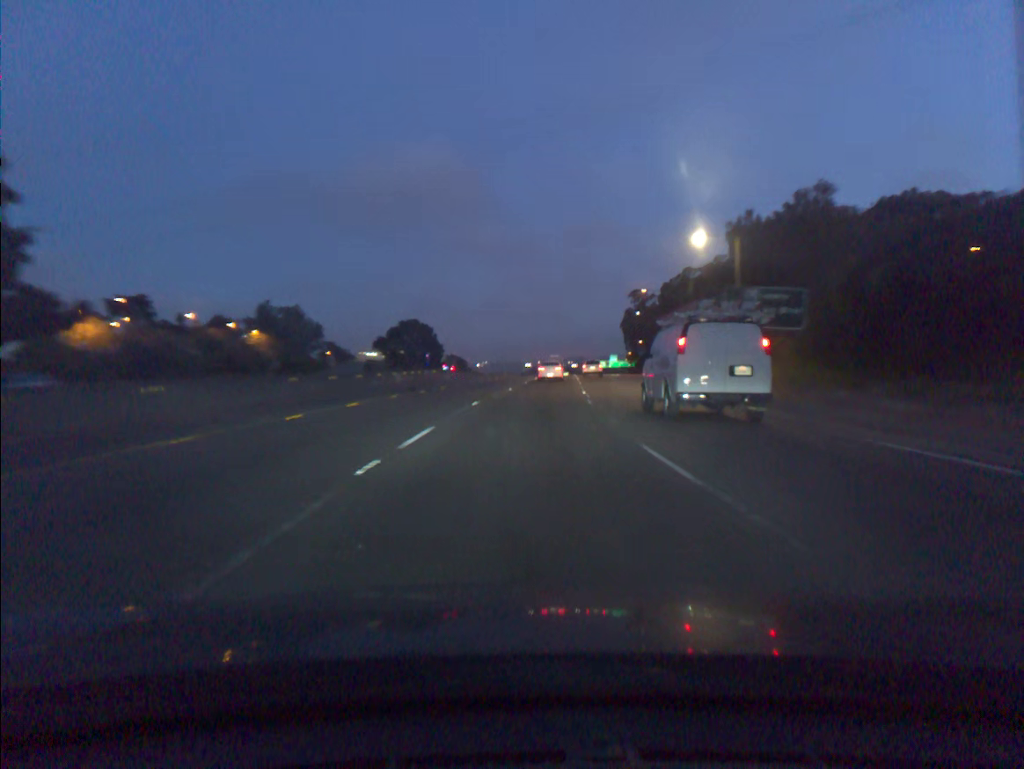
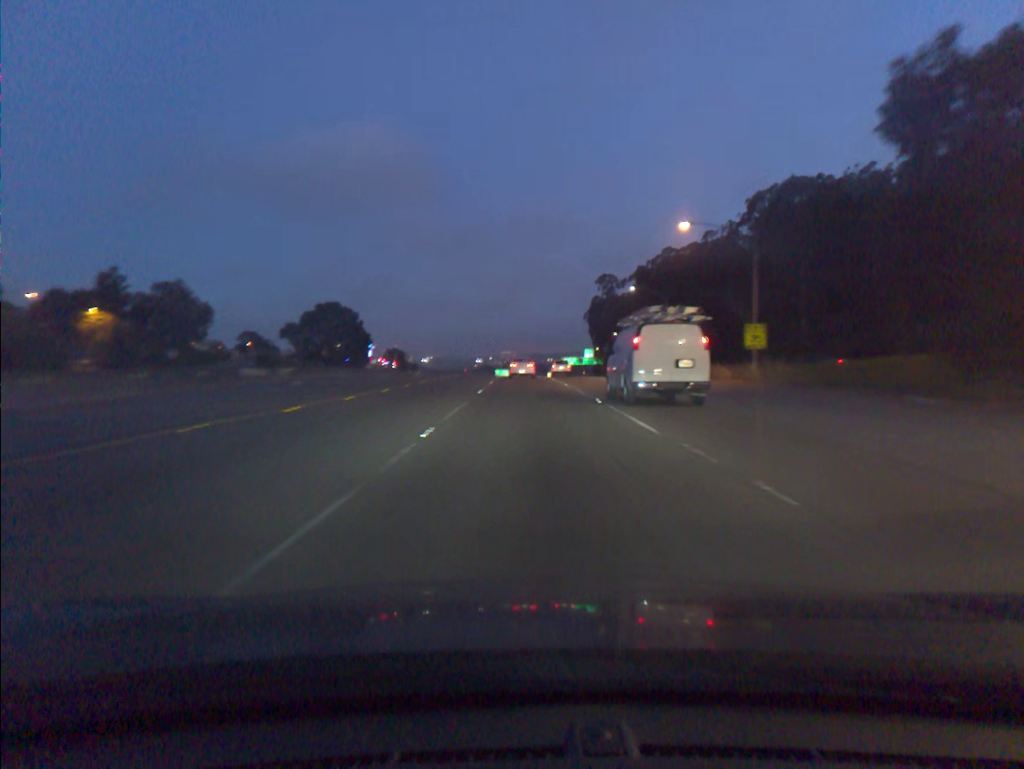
(+1.2, +42.0) m; +3°
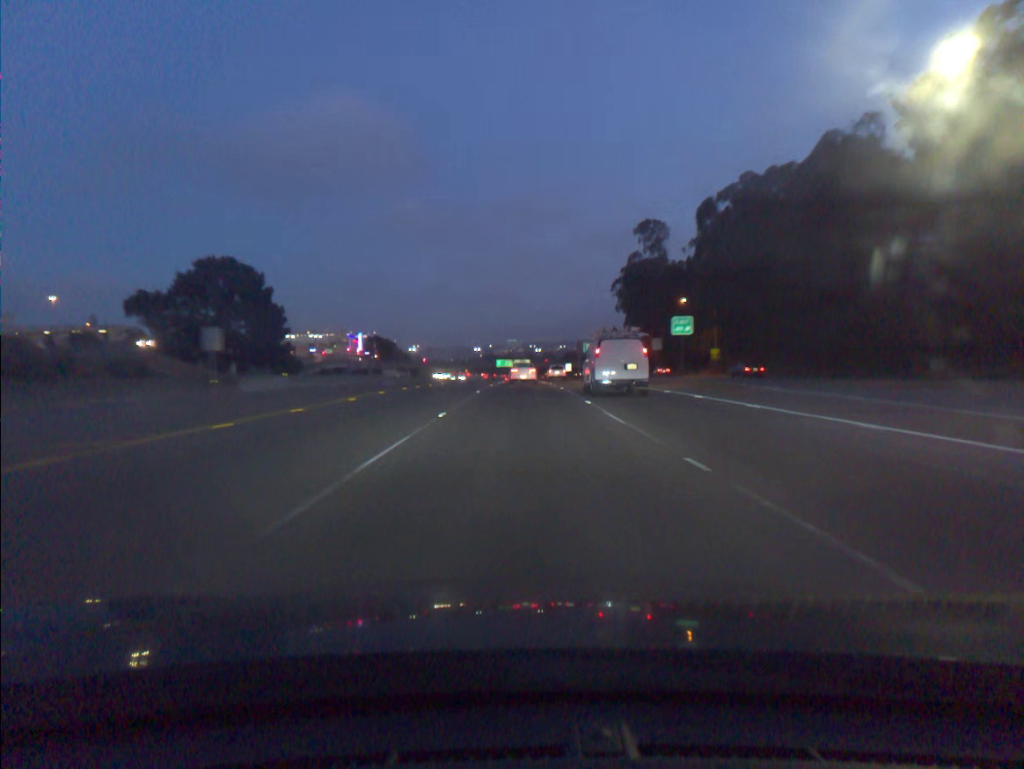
(+0.3, +70.0) m; -1°
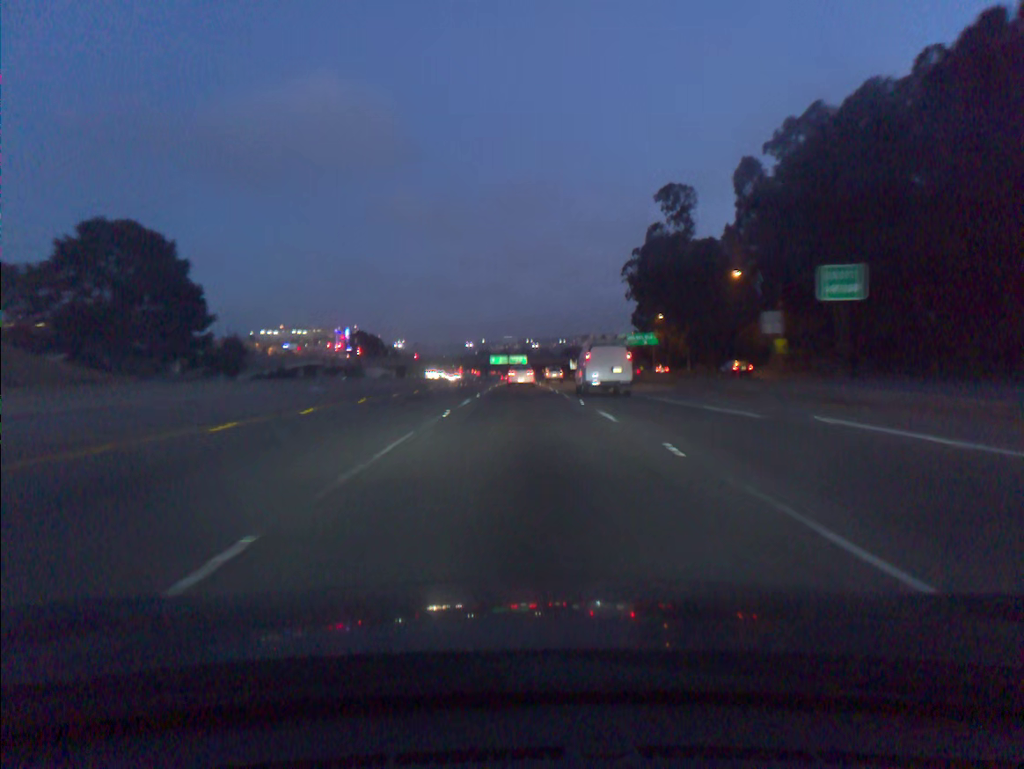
(0.0, +28.0) m; 0°
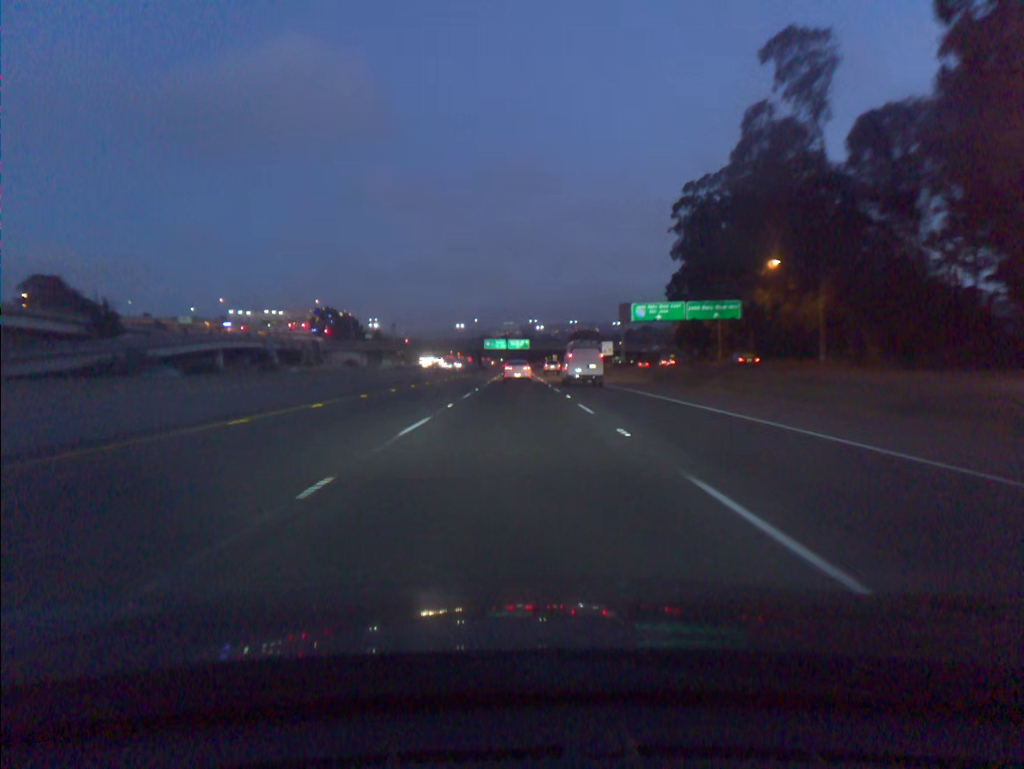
(+0.2, +55.8) m; 0°
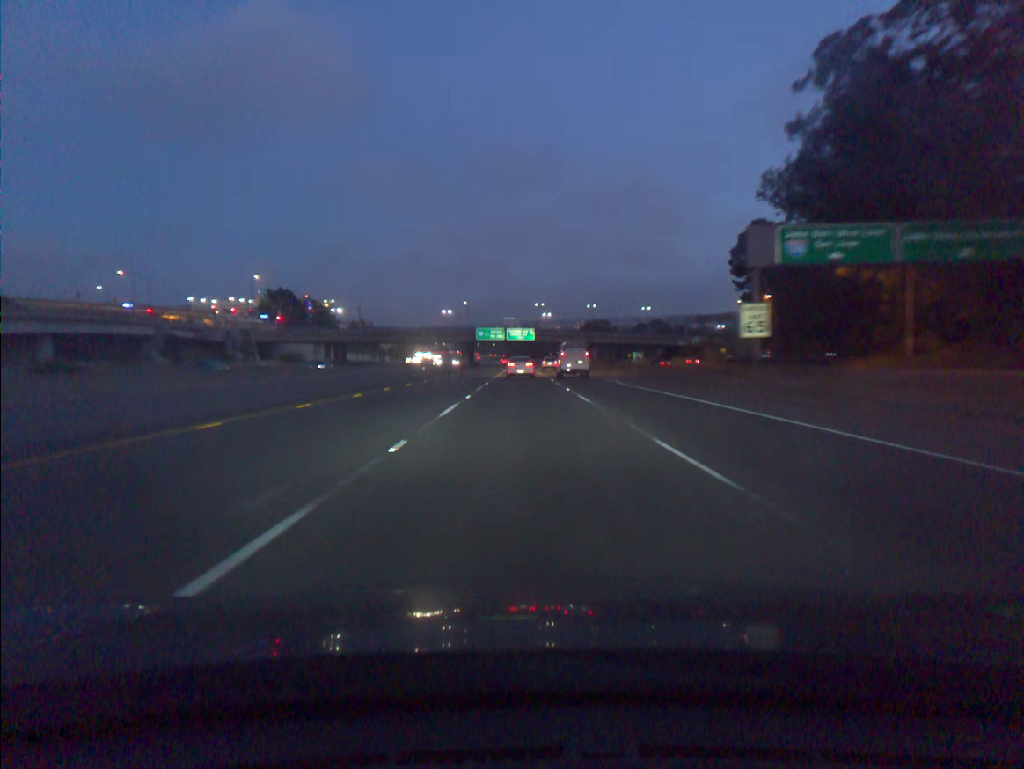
(-0.3, +55.7) m; 0°
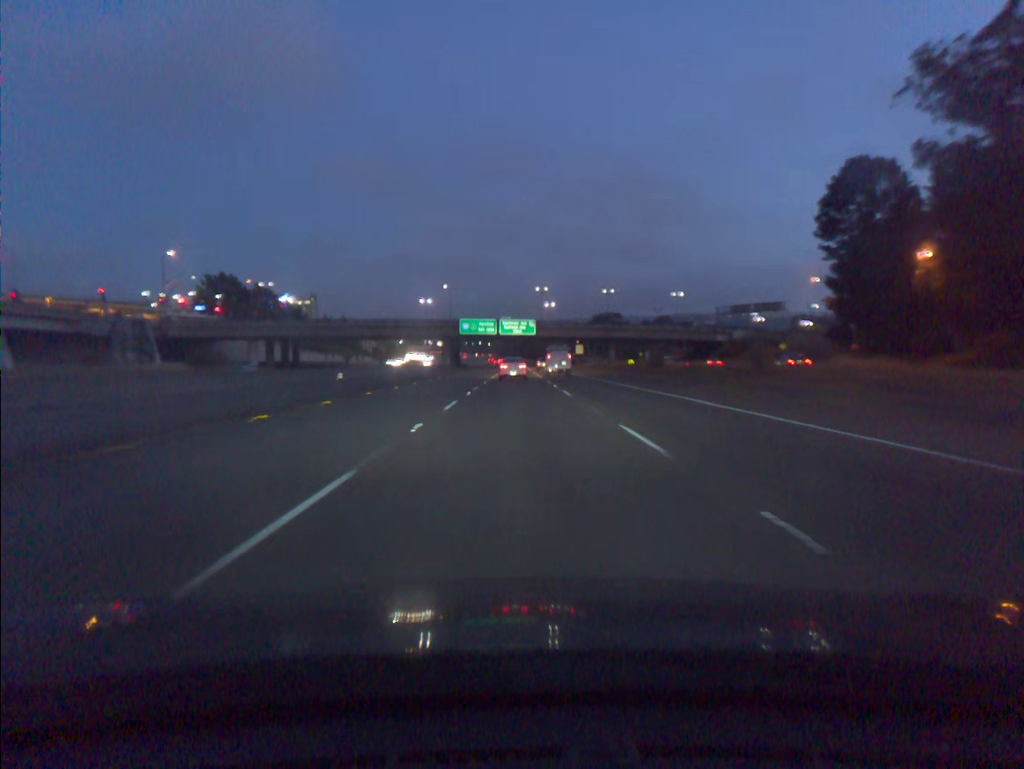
(+0.2, +41.7) m; 0°
